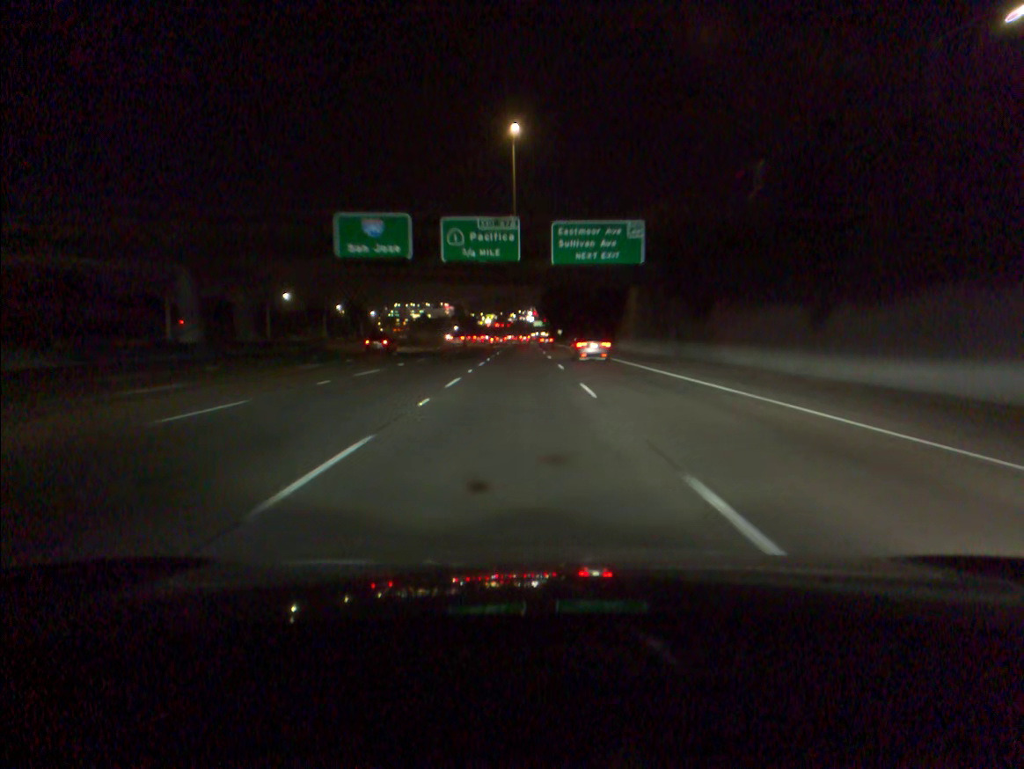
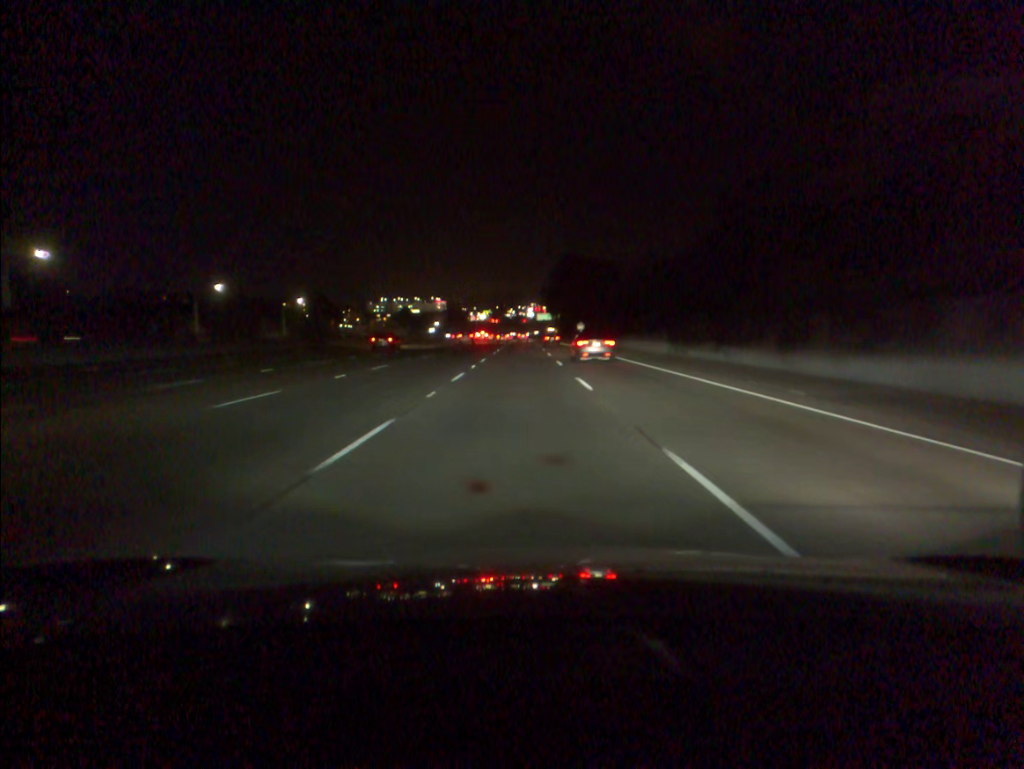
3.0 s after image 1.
(0.0, +86.3) m; 0°
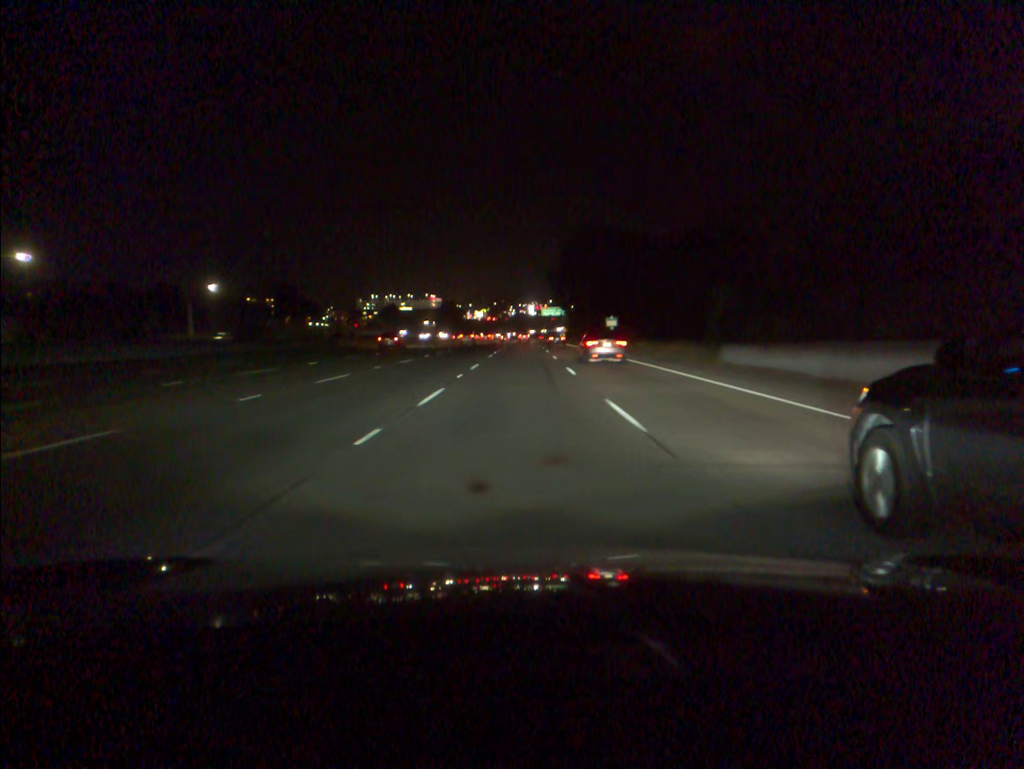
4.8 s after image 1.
(-0.1, +51.7) m; 0°
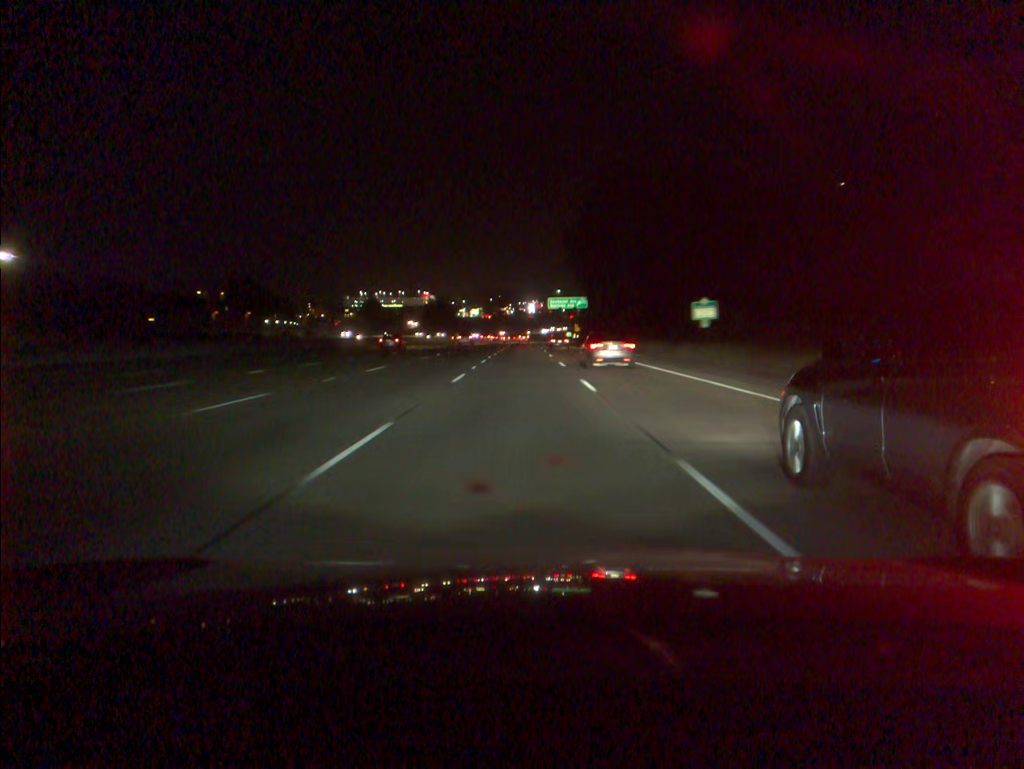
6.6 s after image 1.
(0.0, +51.5) m; 0°
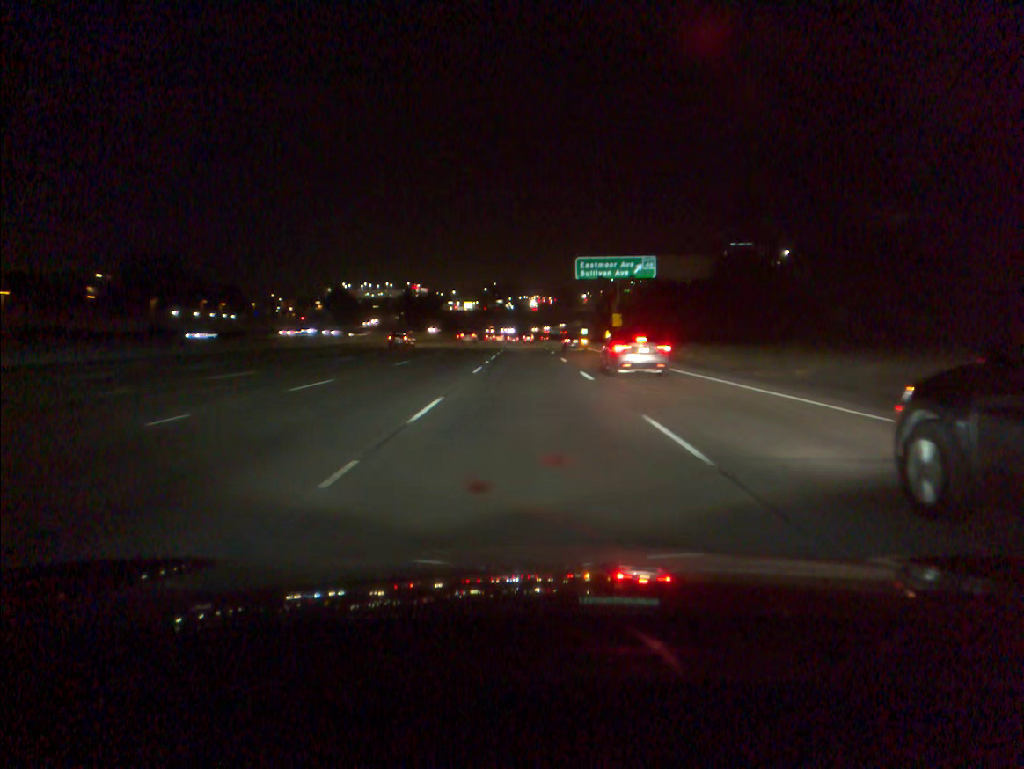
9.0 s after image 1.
(-0.2, +68.6) m; 0°
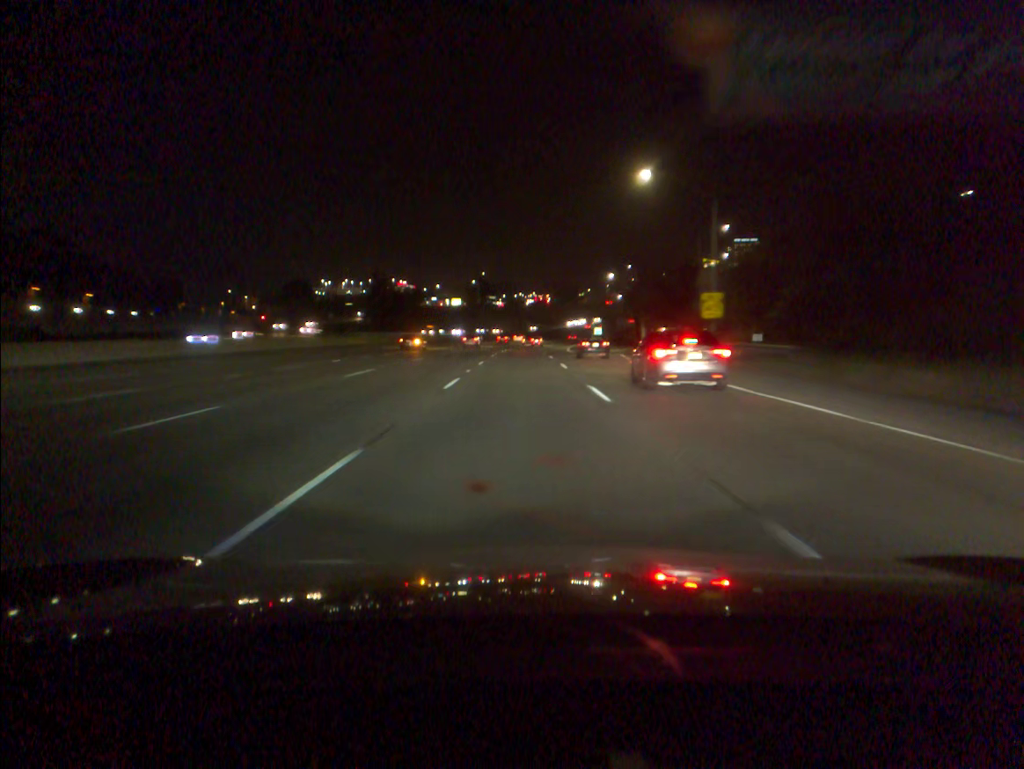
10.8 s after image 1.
(+0.2, +51.4) m; 0°
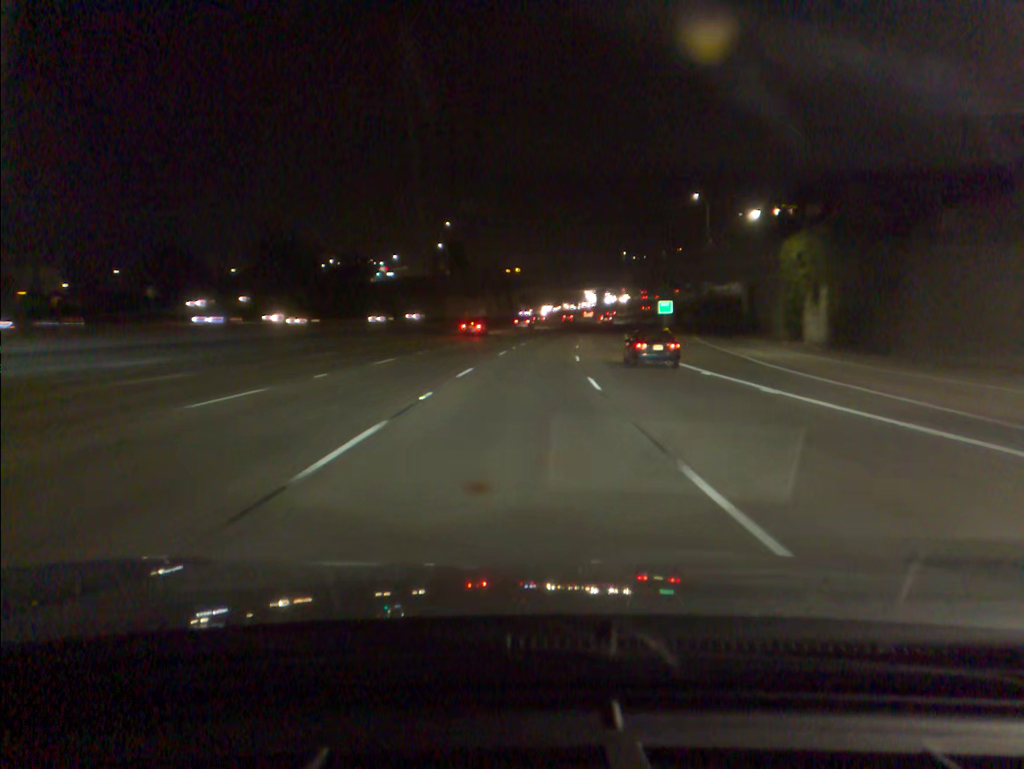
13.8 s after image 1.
(0.0, +85.5) m; +1°
